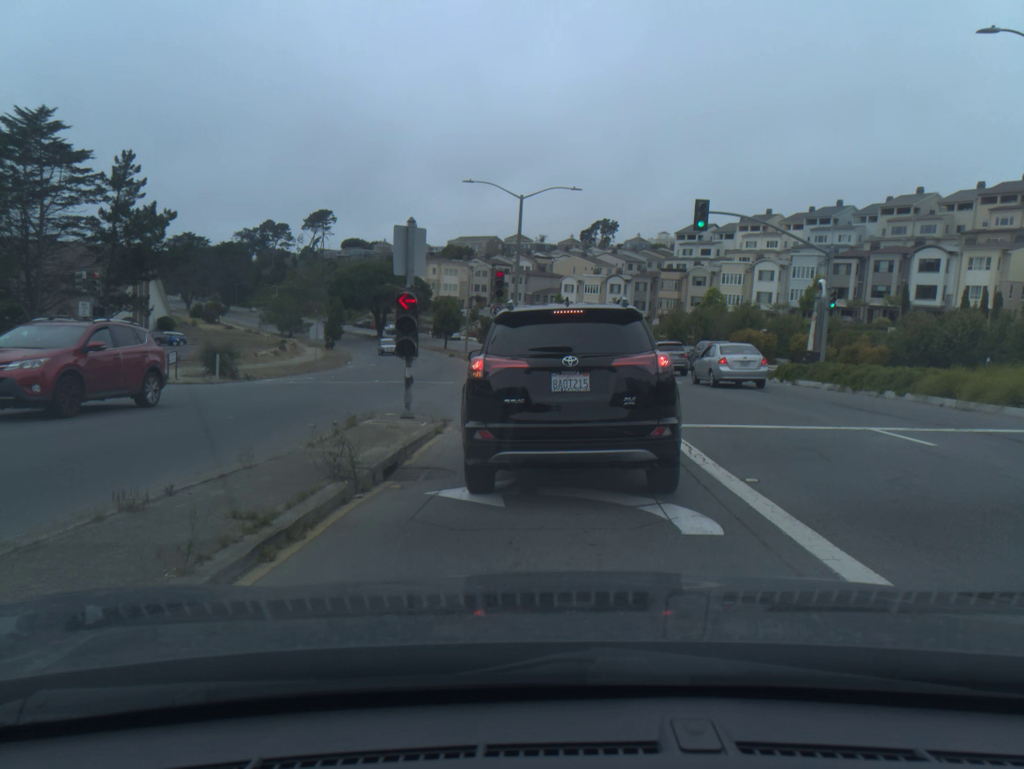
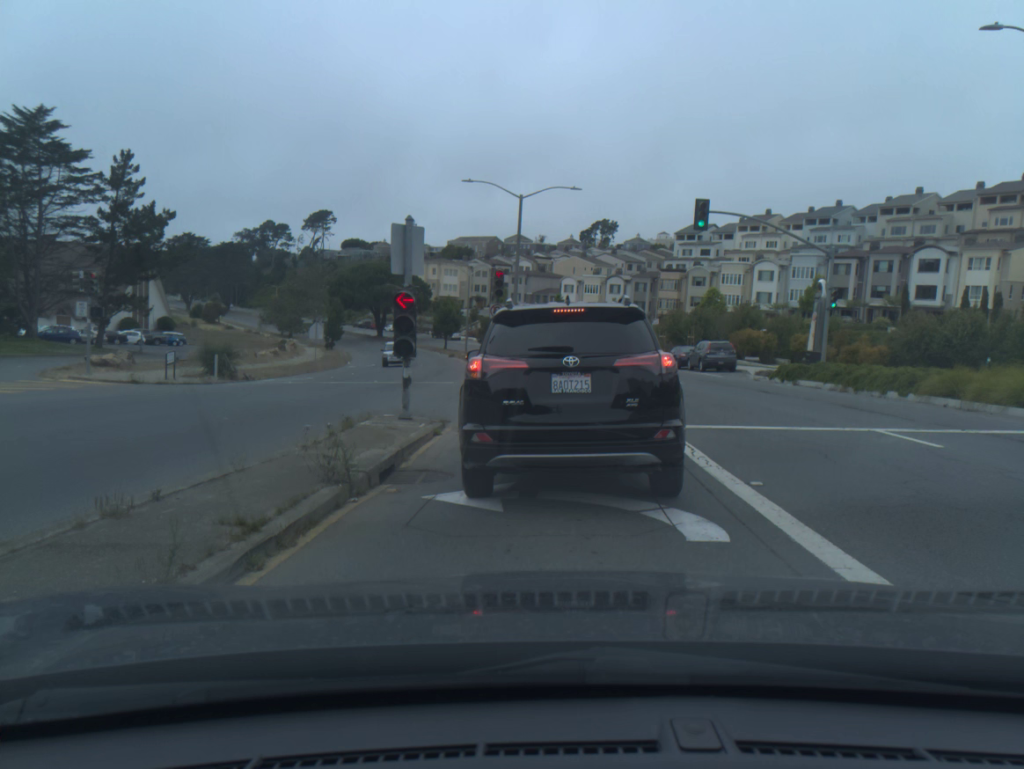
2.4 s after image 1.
(0.0, +0.1) m; 0°
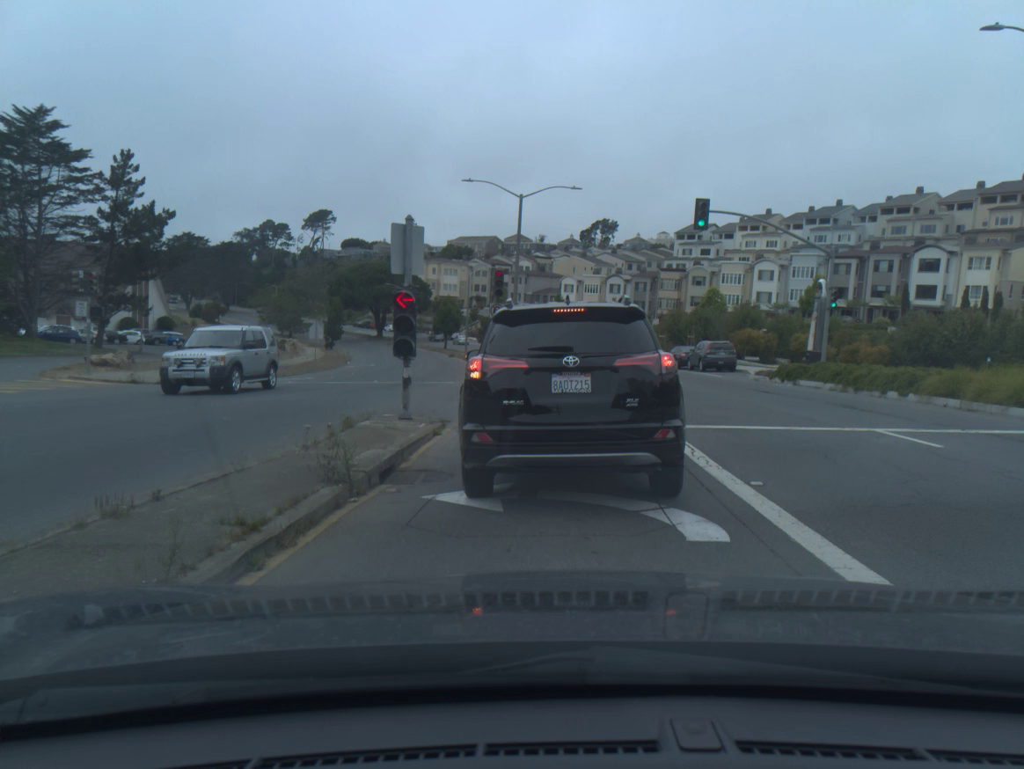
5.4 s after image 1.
(0.0, +0.1) m; 0°
